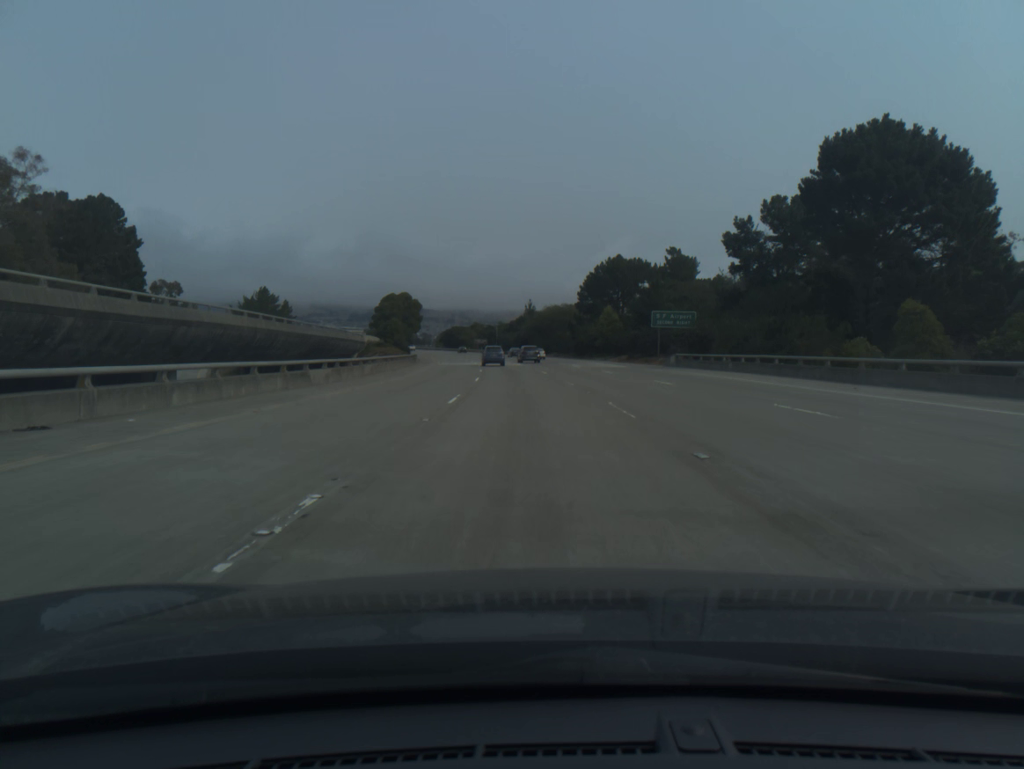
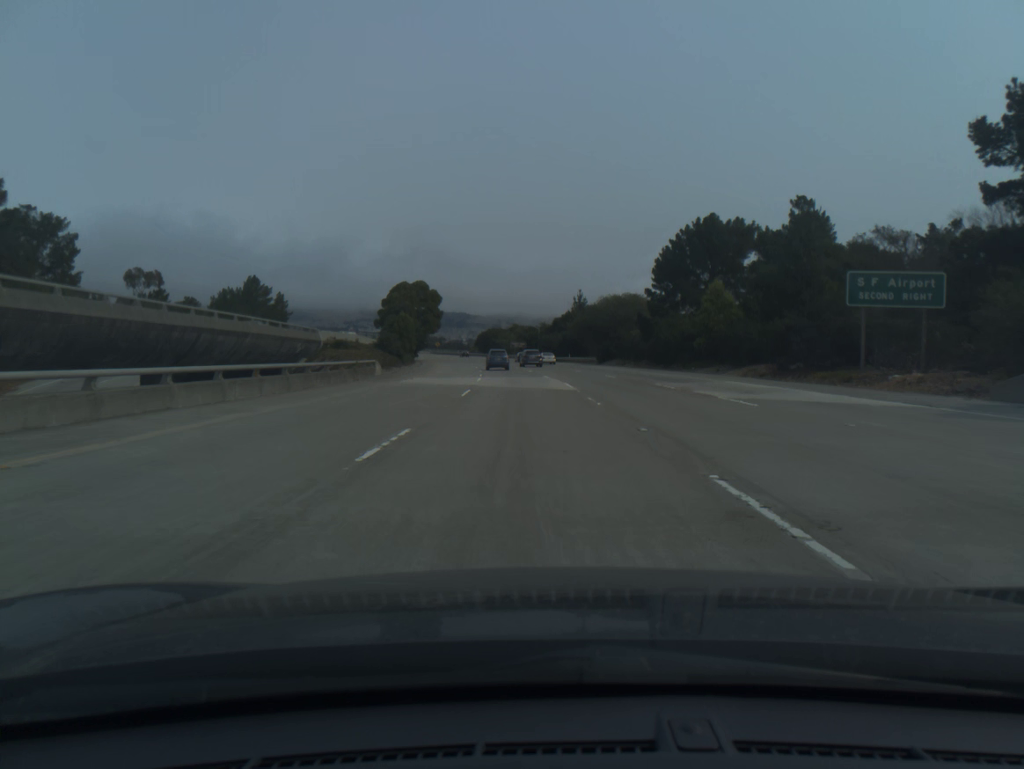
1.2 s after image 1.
(-1.0, +39.0) m; -3°
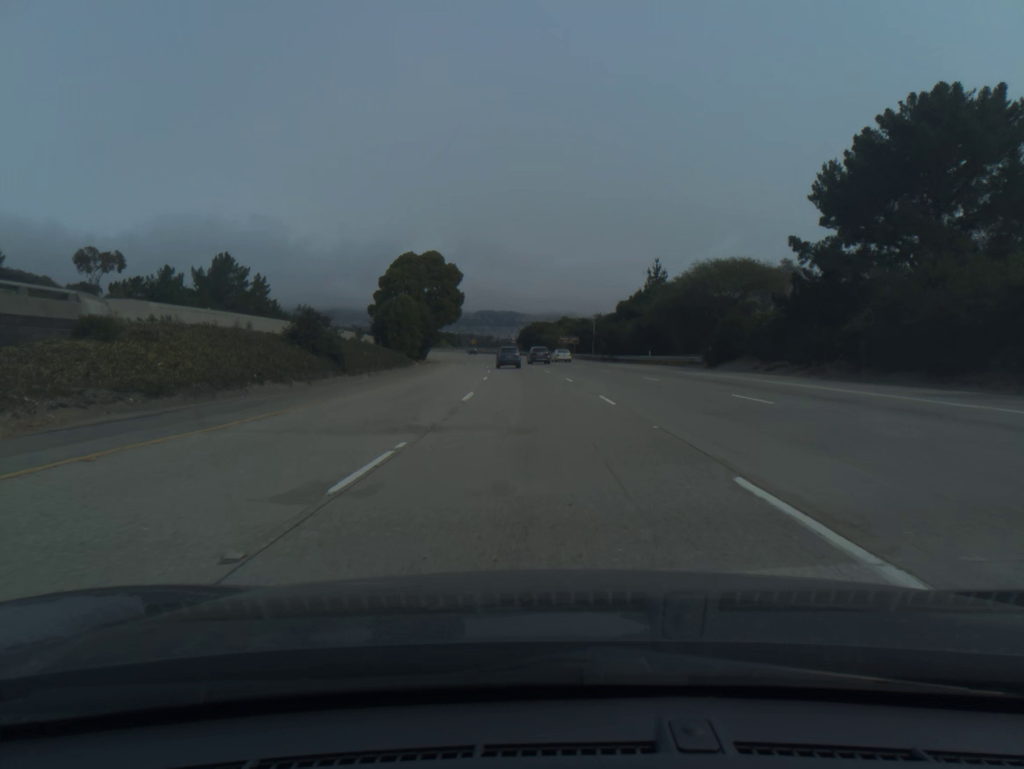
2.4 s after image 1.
(-1.2, +39.0) m; -3°
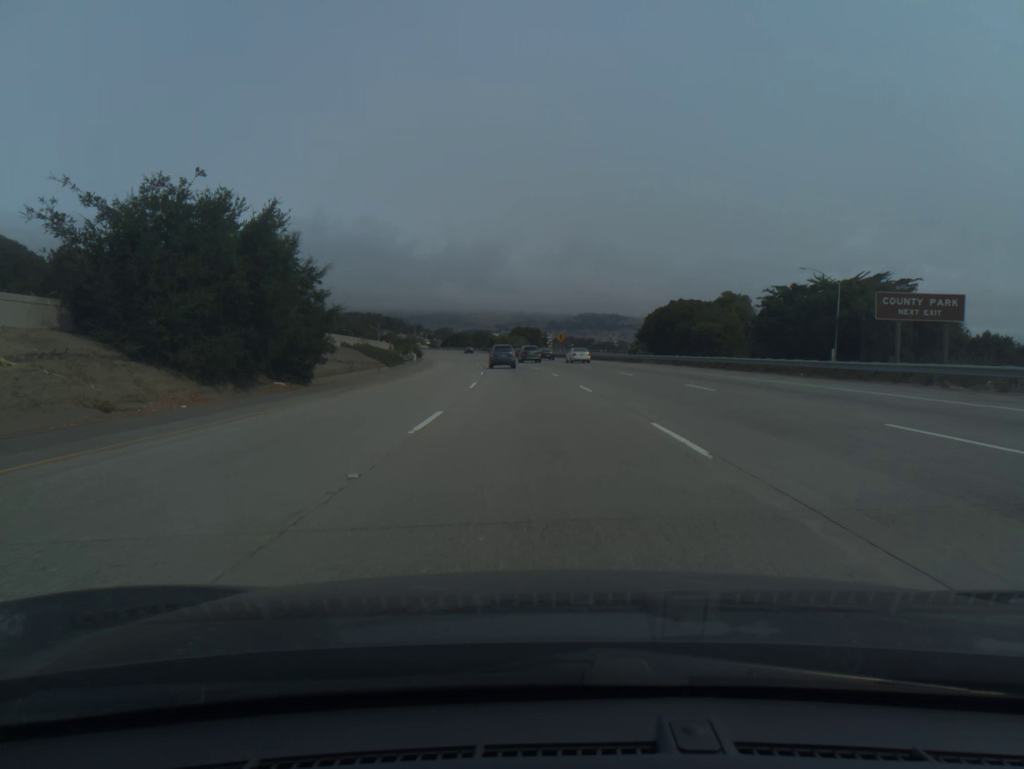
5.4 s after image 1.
(-6.2, +96.8) m; -7°
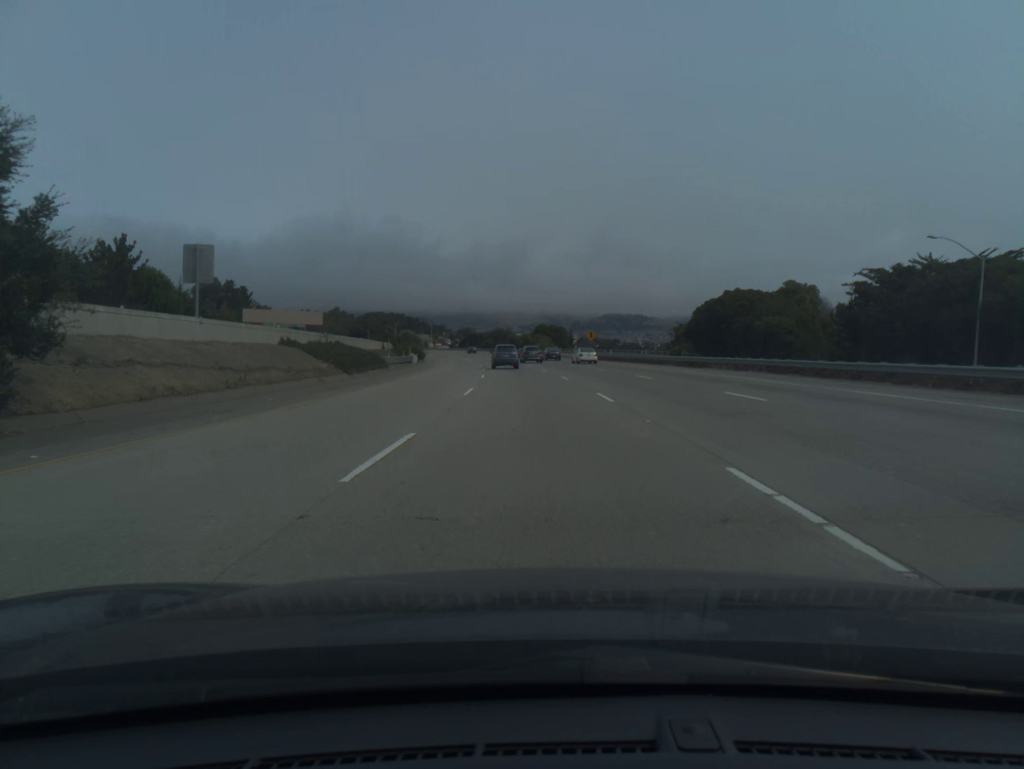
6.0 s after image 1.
(-0.3, +19.1) m; -2°
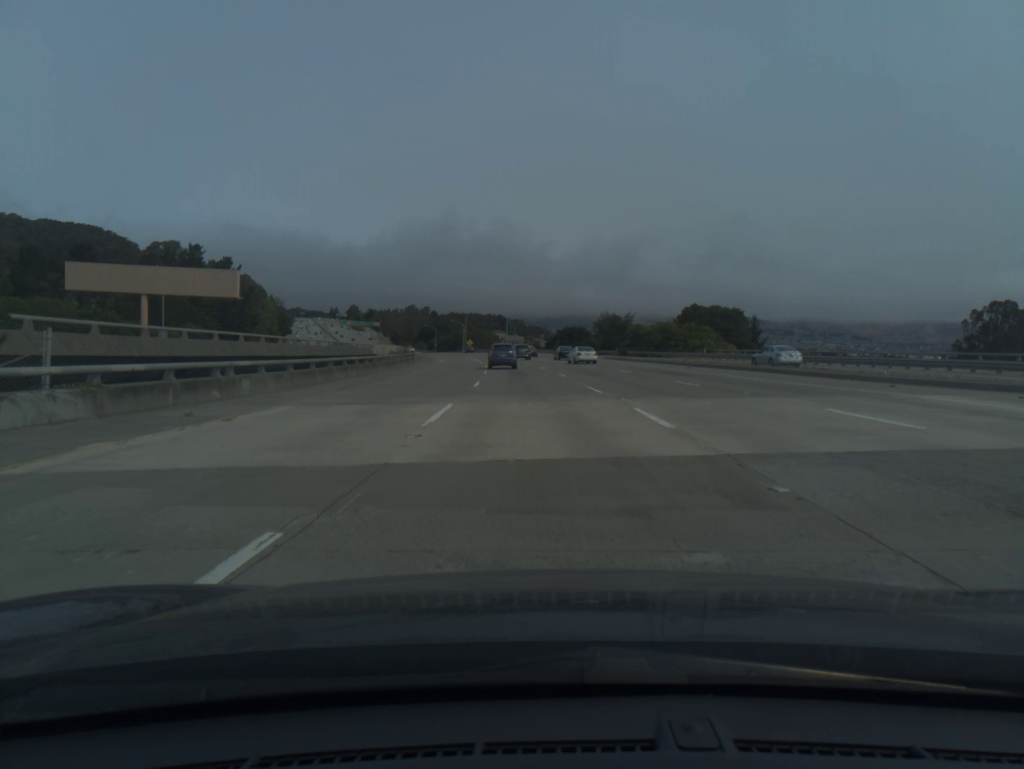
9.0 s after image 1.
(-6.4, +93.4) m; -7°
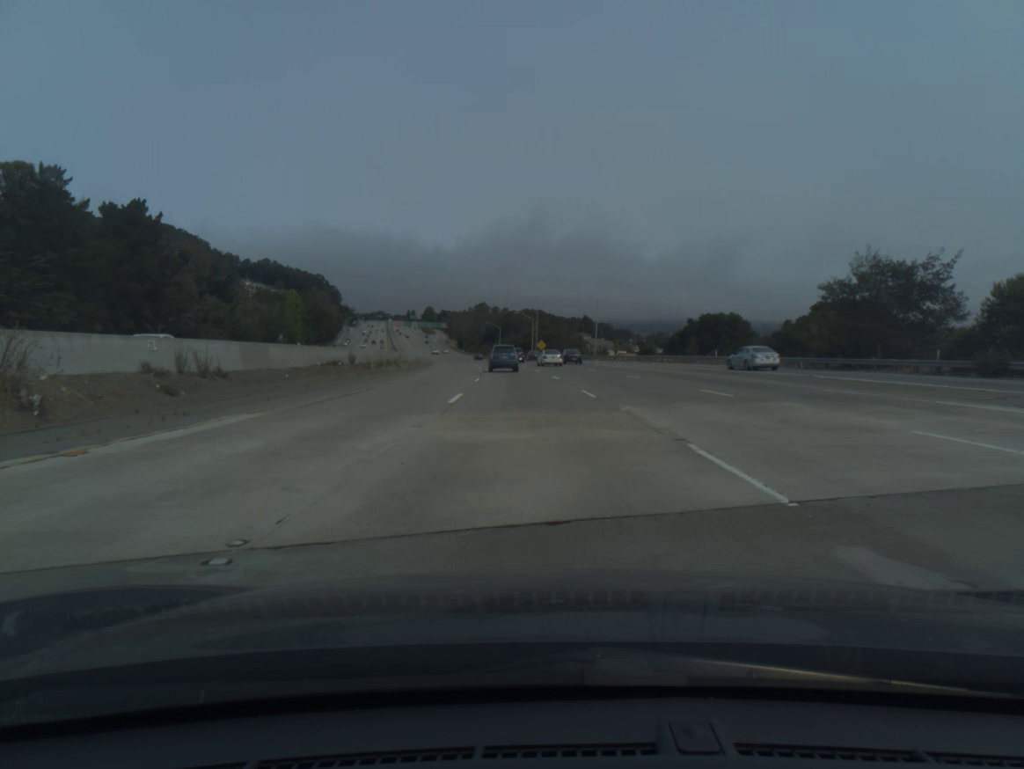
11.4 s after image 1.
(-3.7, +72.6) m; -6°
